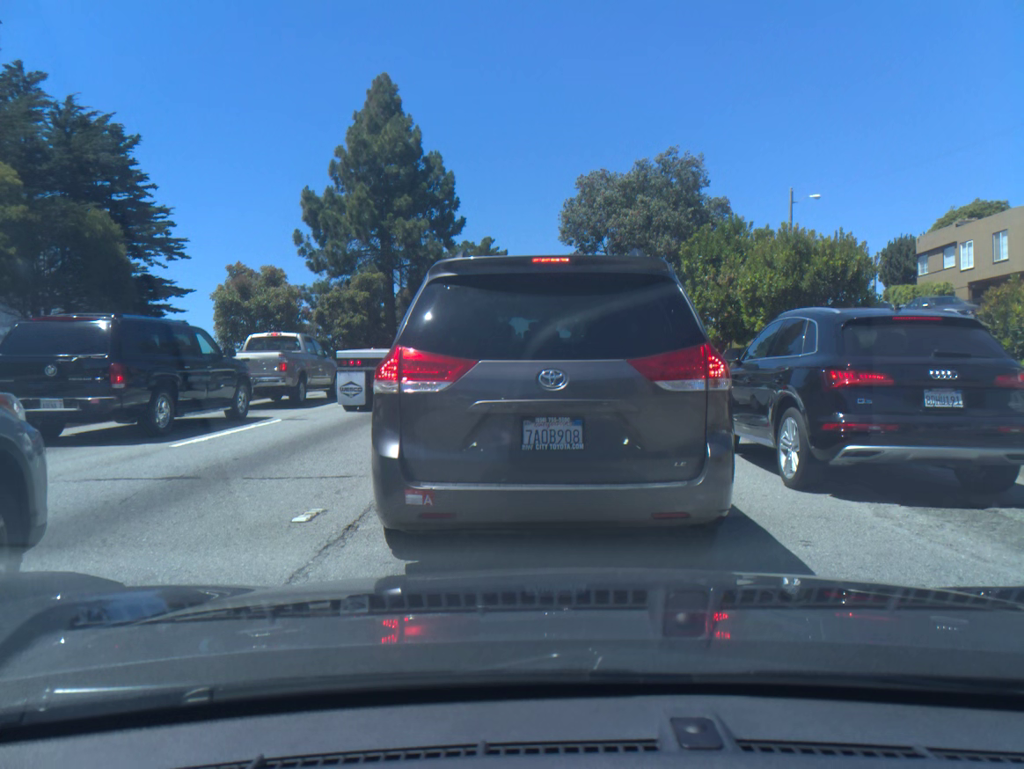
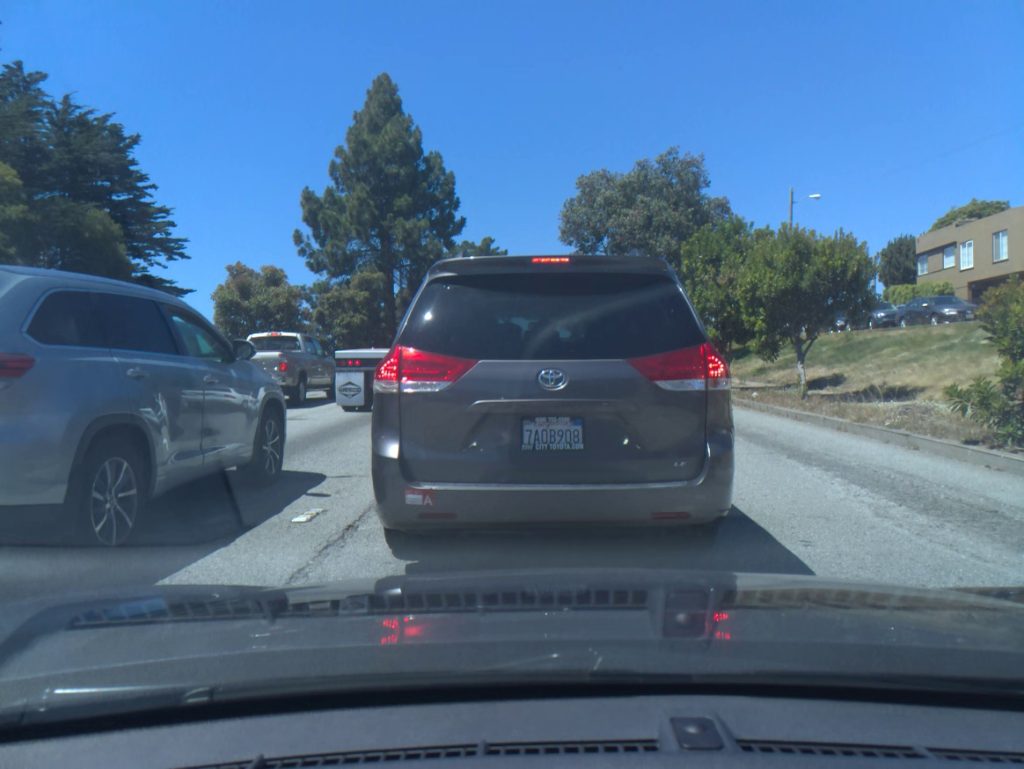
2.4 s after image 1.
(0.0, -0.1) m; 0°
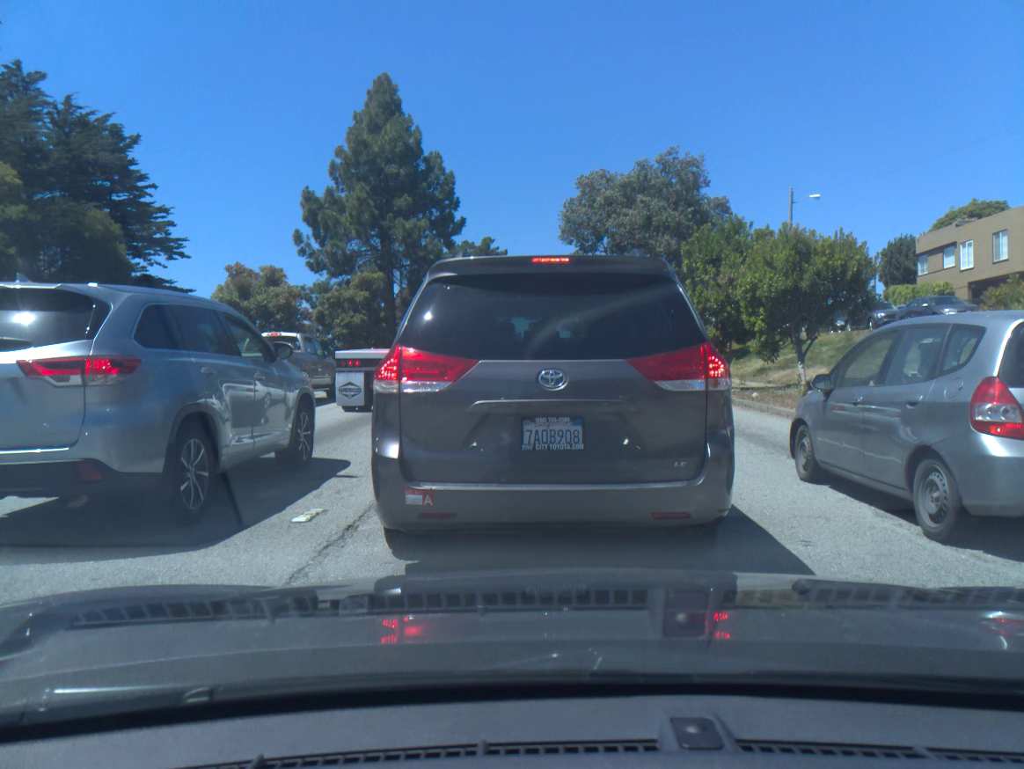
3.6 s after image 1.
(0.0, 0.0) m; 0°
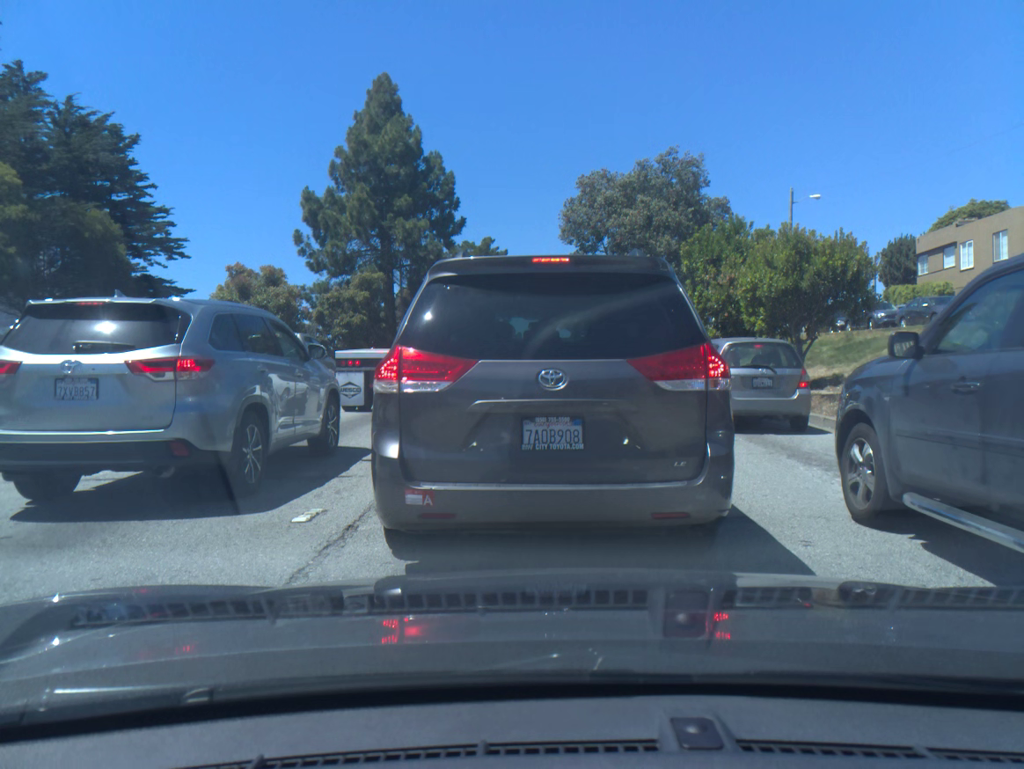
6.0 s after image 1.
(+0.1, 0.0) m; 0°
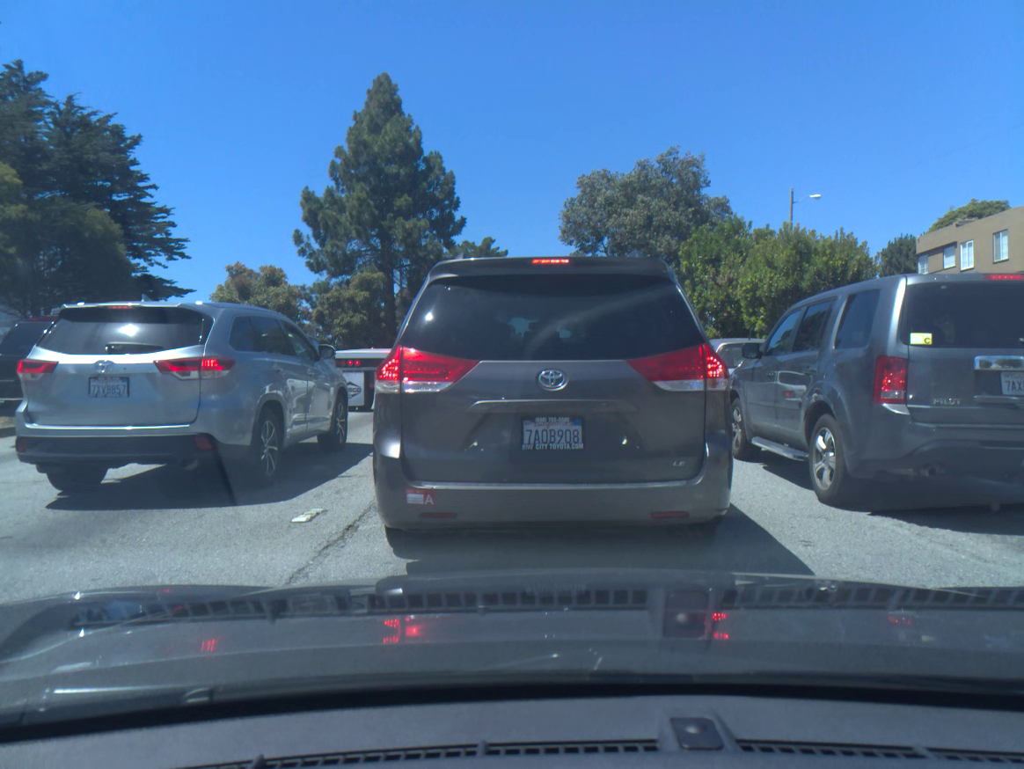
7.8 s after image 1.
(0.0, -0.1) m; 0°
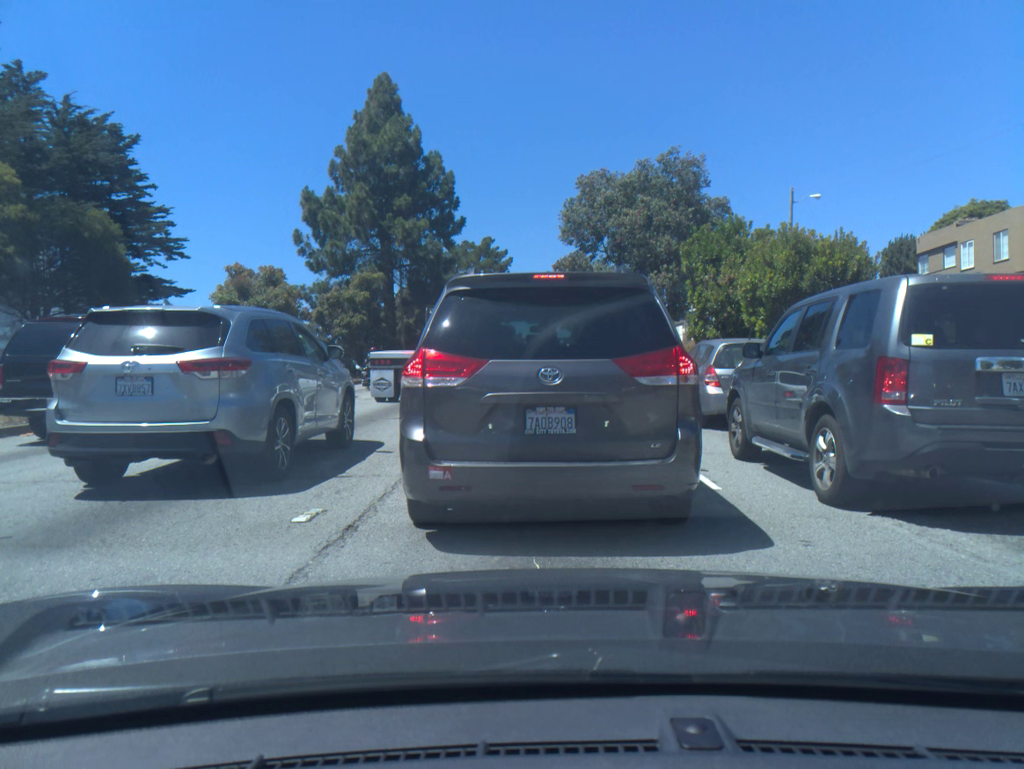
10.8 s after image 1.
(0.0, 0.0) m; 0°
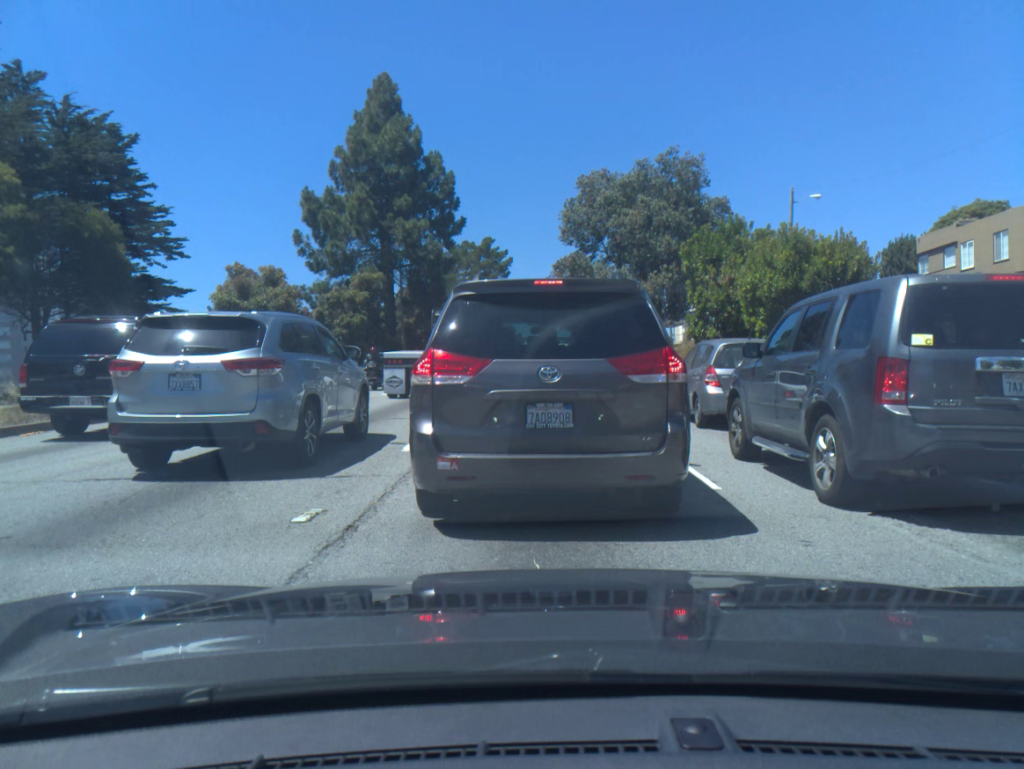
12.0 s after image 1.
(0.0, 0.0) m; 0°
